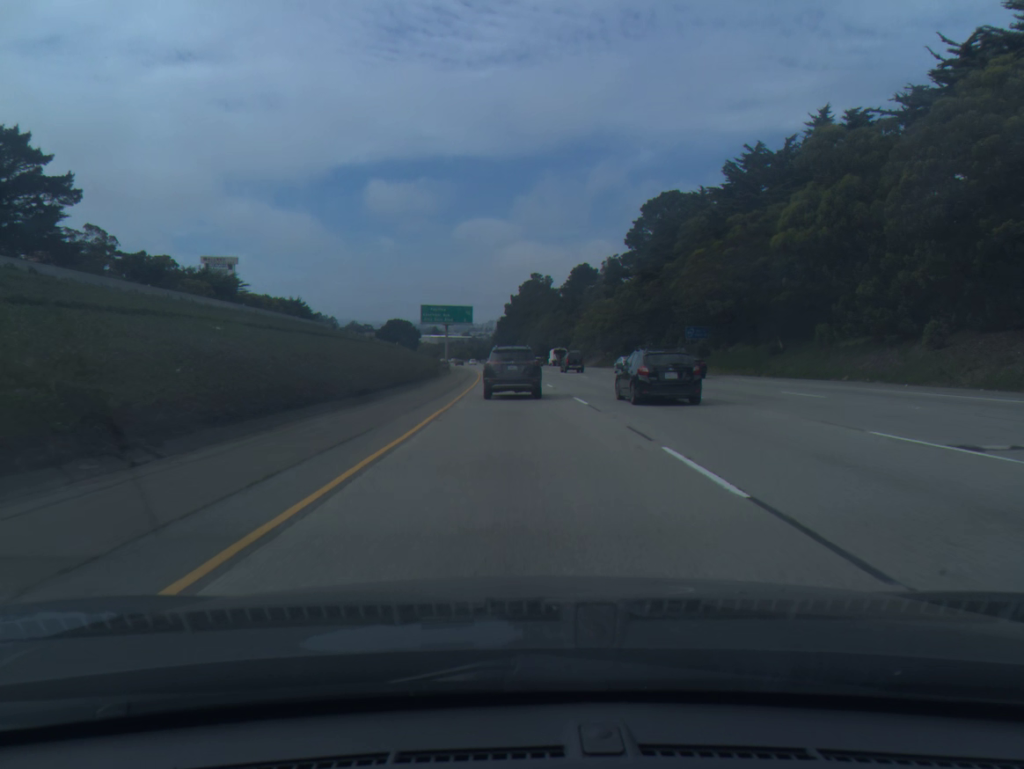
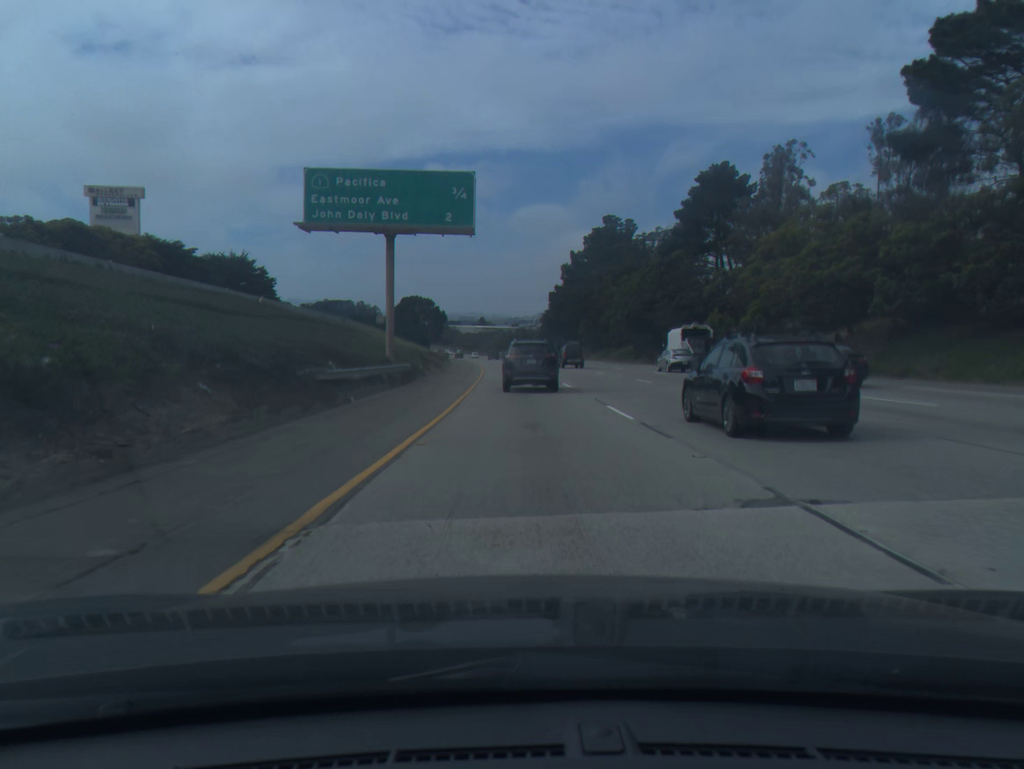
(-2.3, +77.9) m; -4°
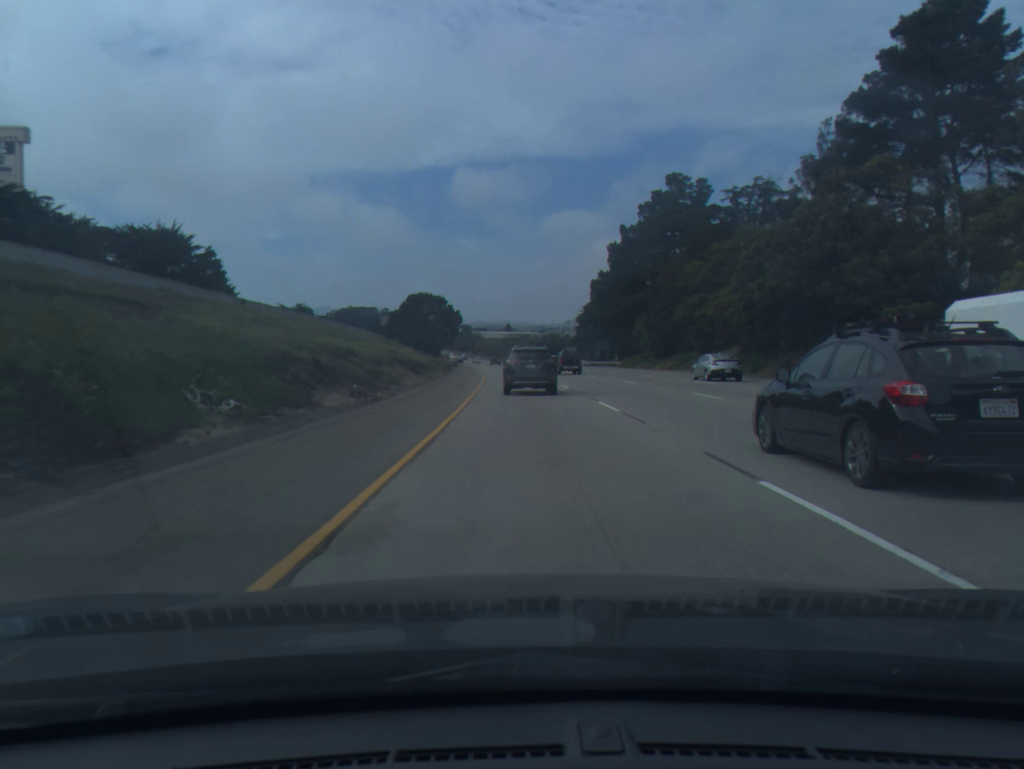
(-0.5, +39.3) m; -2°
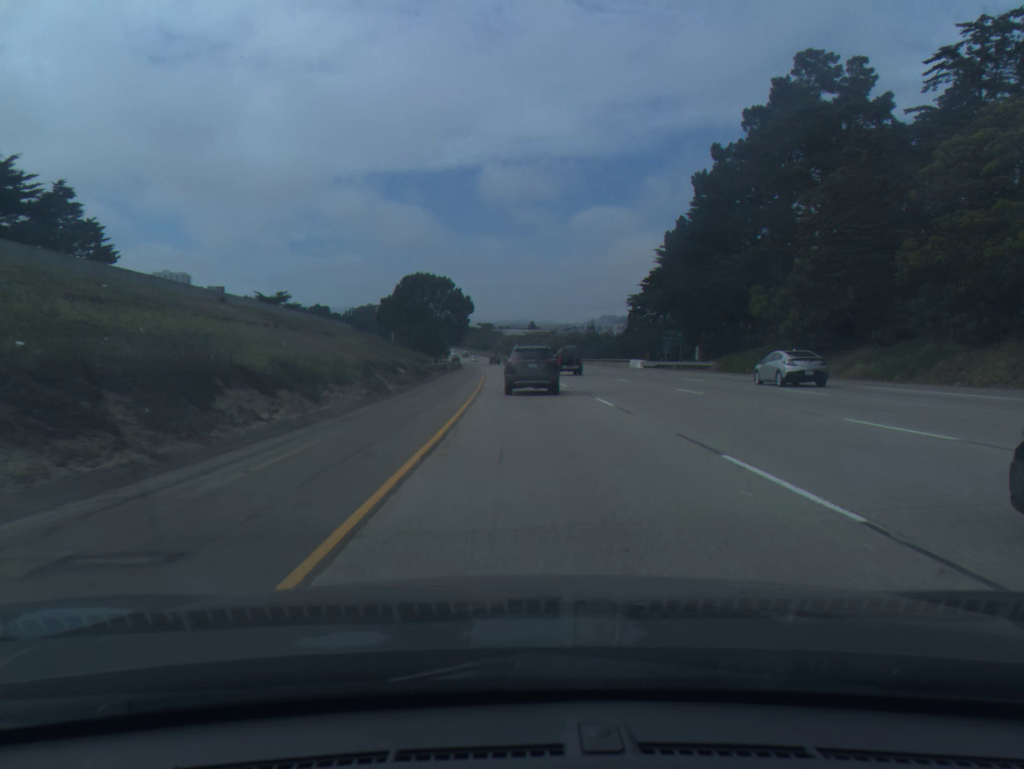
(-0.6, +40.7) m; -2°
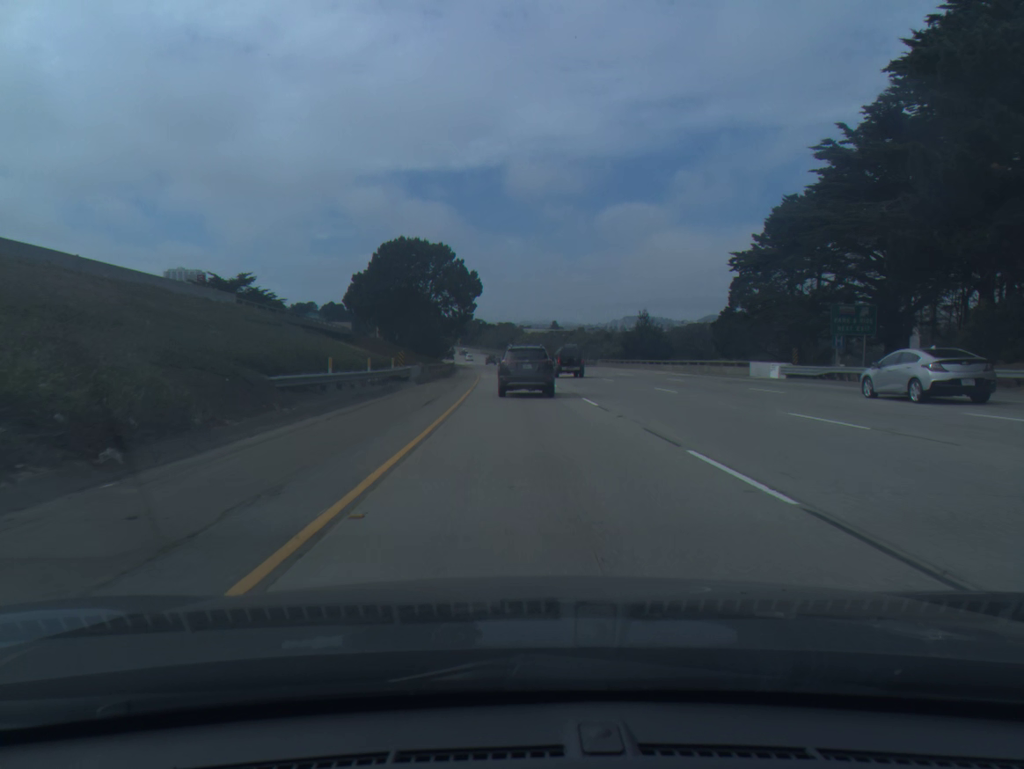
(-0.5, +41.3) m; -1°
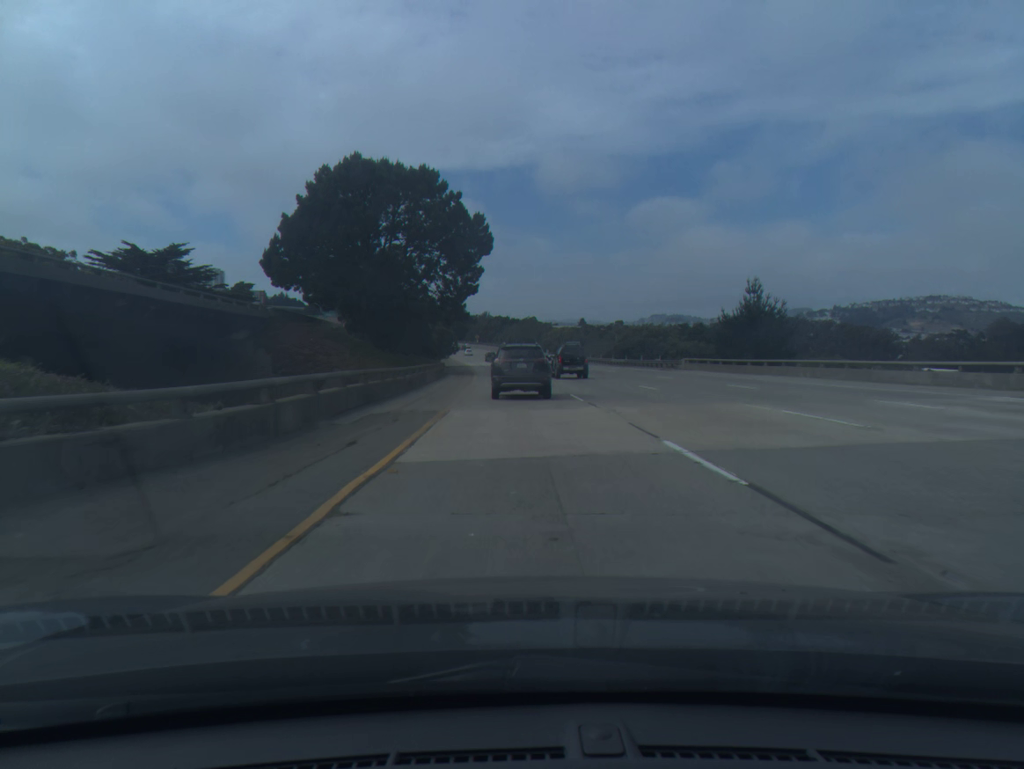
(-0.7, +41.6) m; -2°
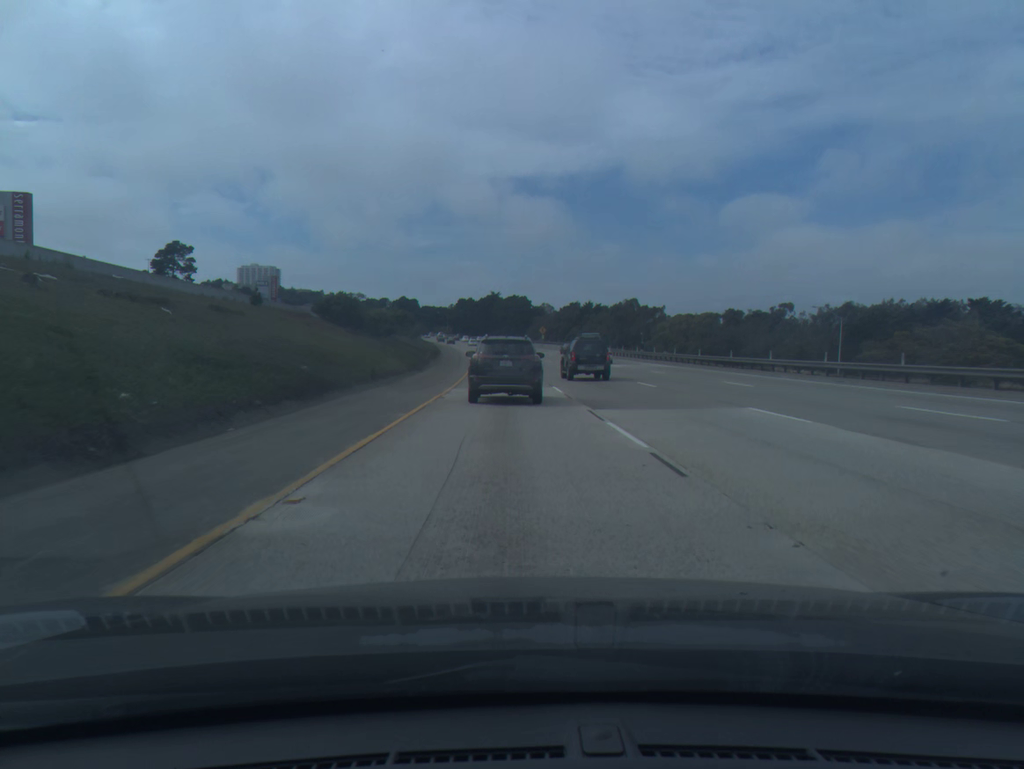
(-4.7, +104.1) m; -5°
